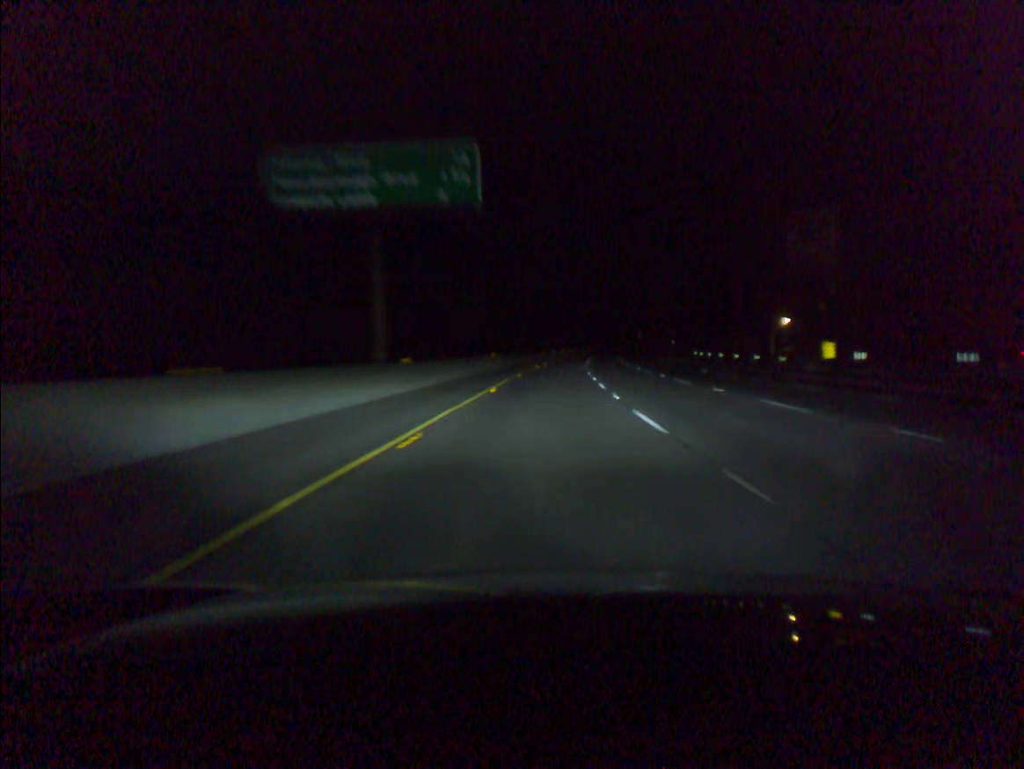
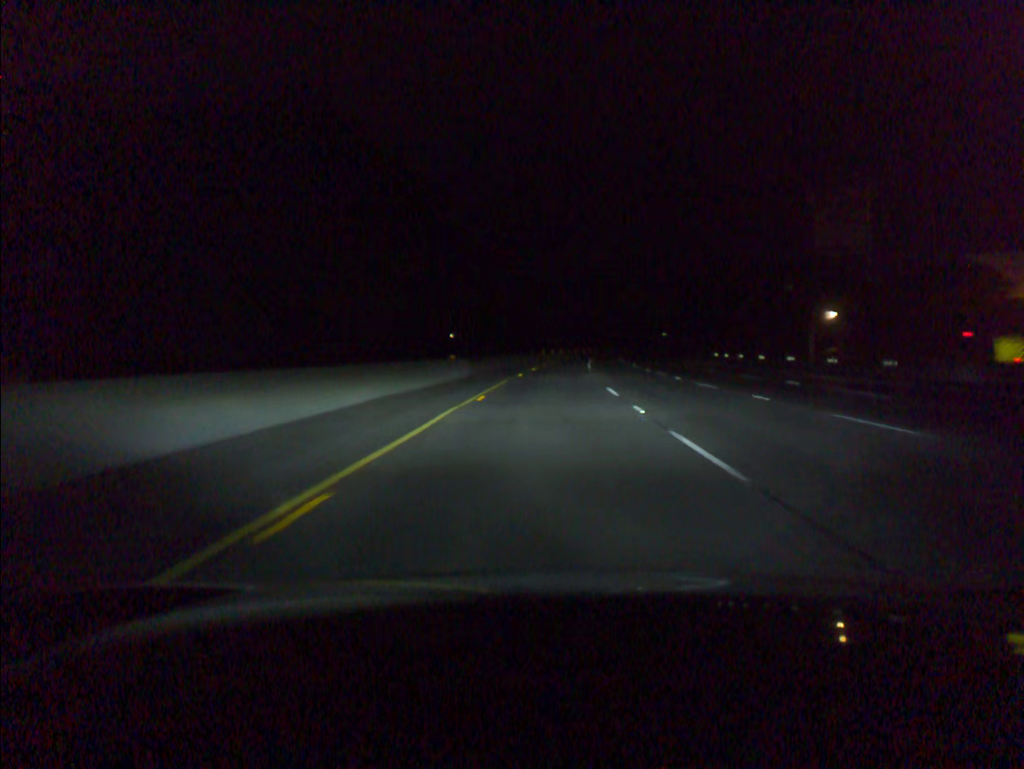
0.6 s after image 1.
(+0.1, +19.5) m; +1°
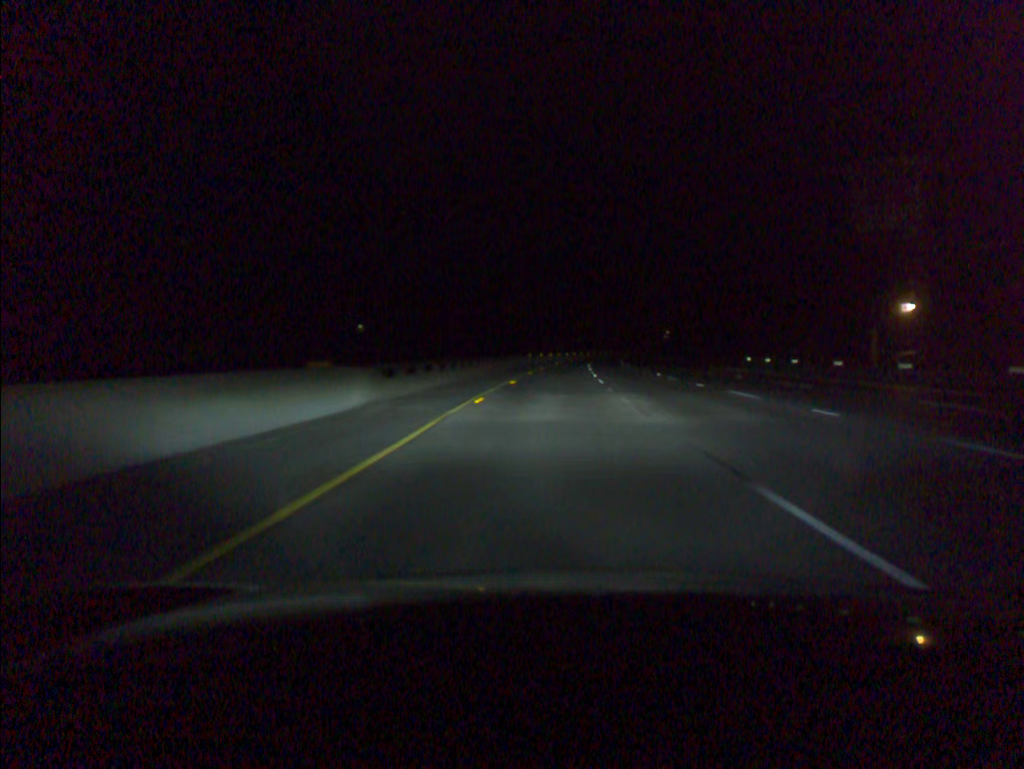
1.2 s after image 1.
(+0.2, +19.4) m; +1°
